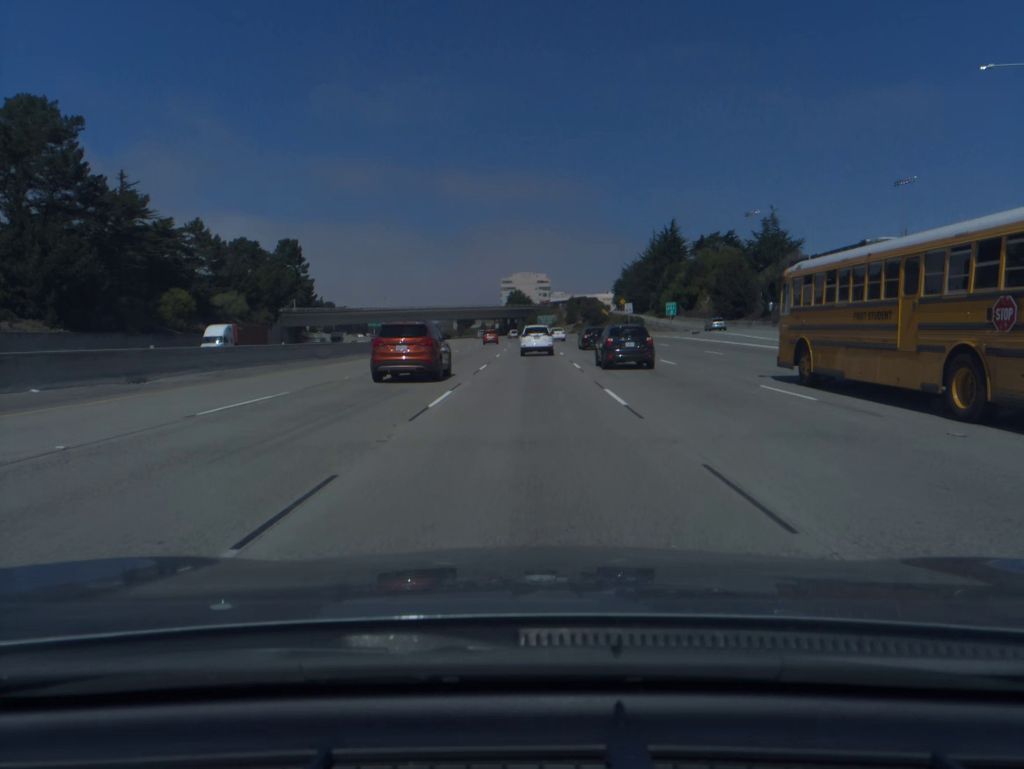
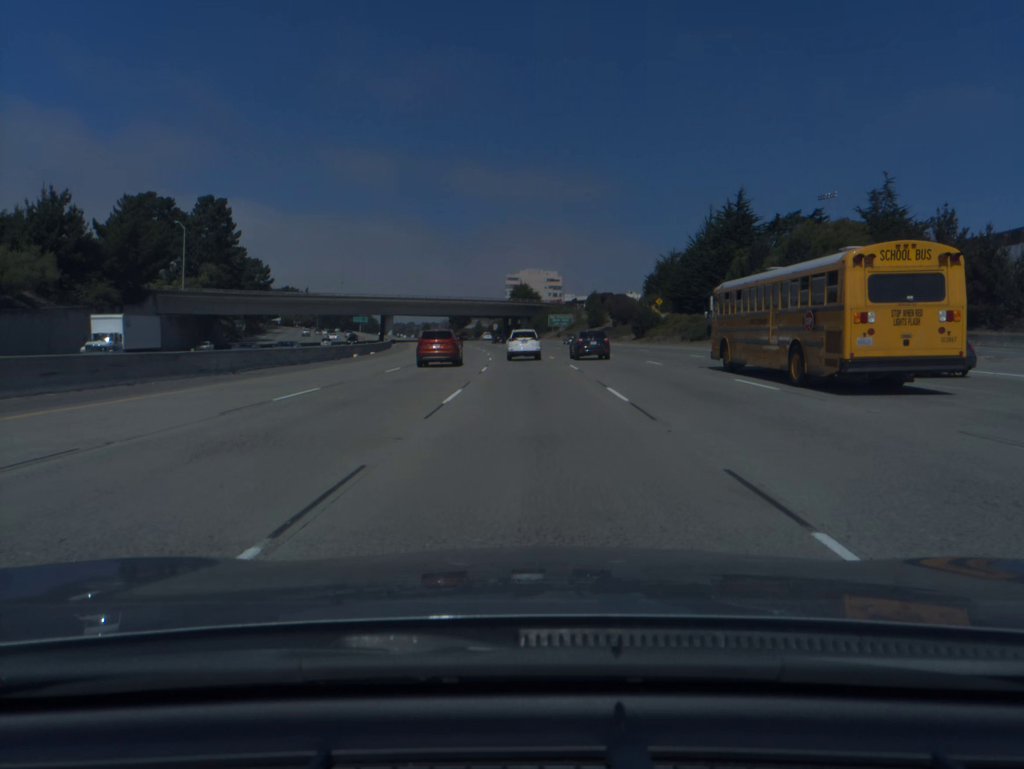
(-0.2, +55.8) m; -1°
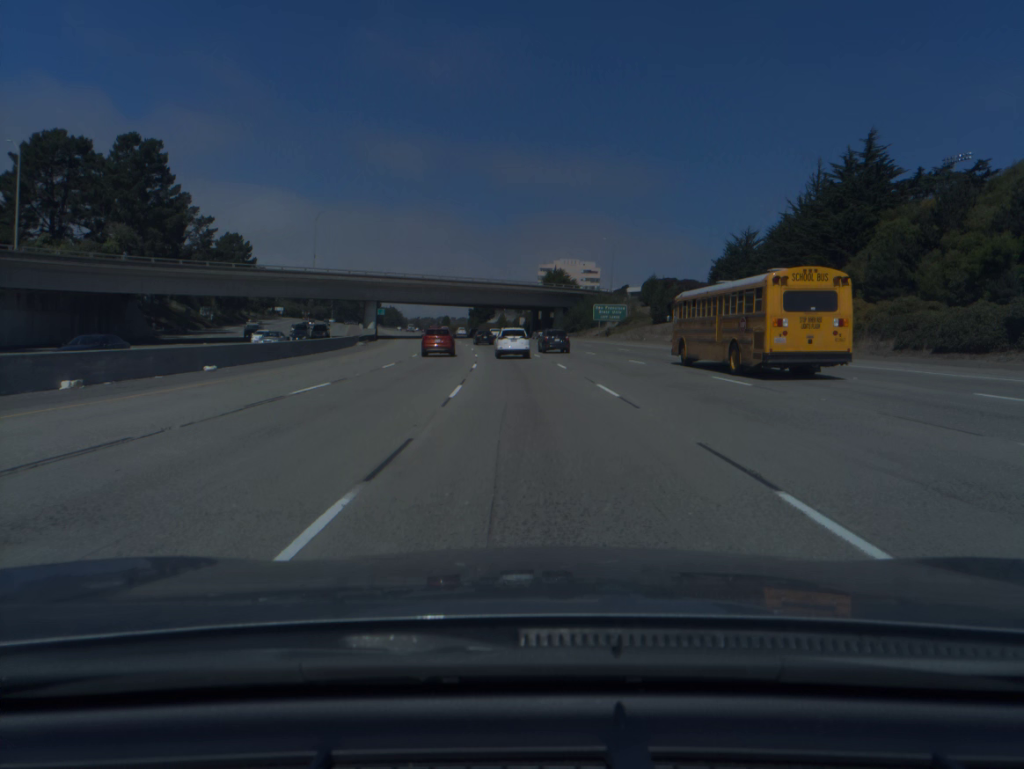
(-0.6, +41.5) m; -2°
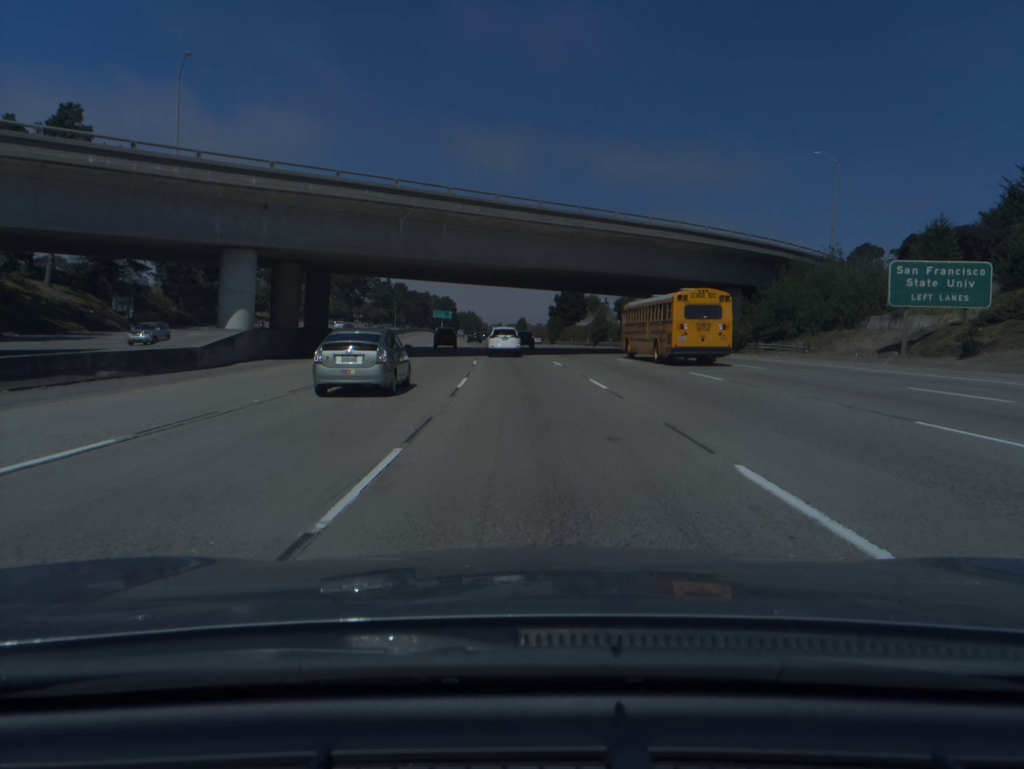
(-3.7, +69.0) m; -6°
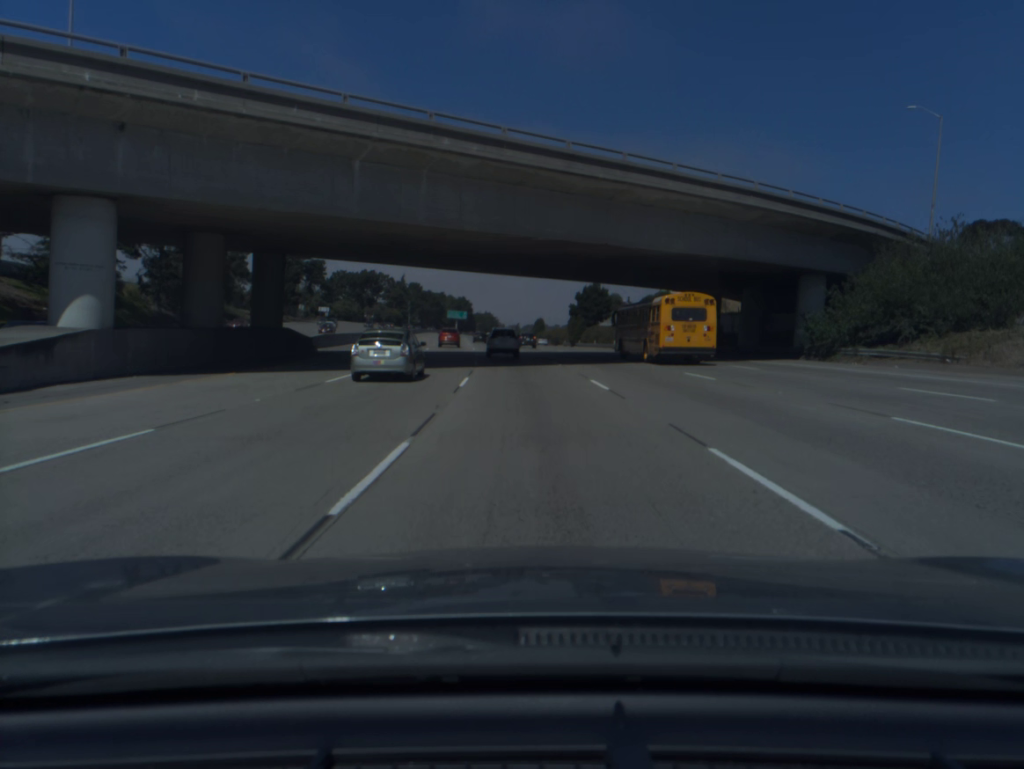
(-0.2, +13.8) m; -1°
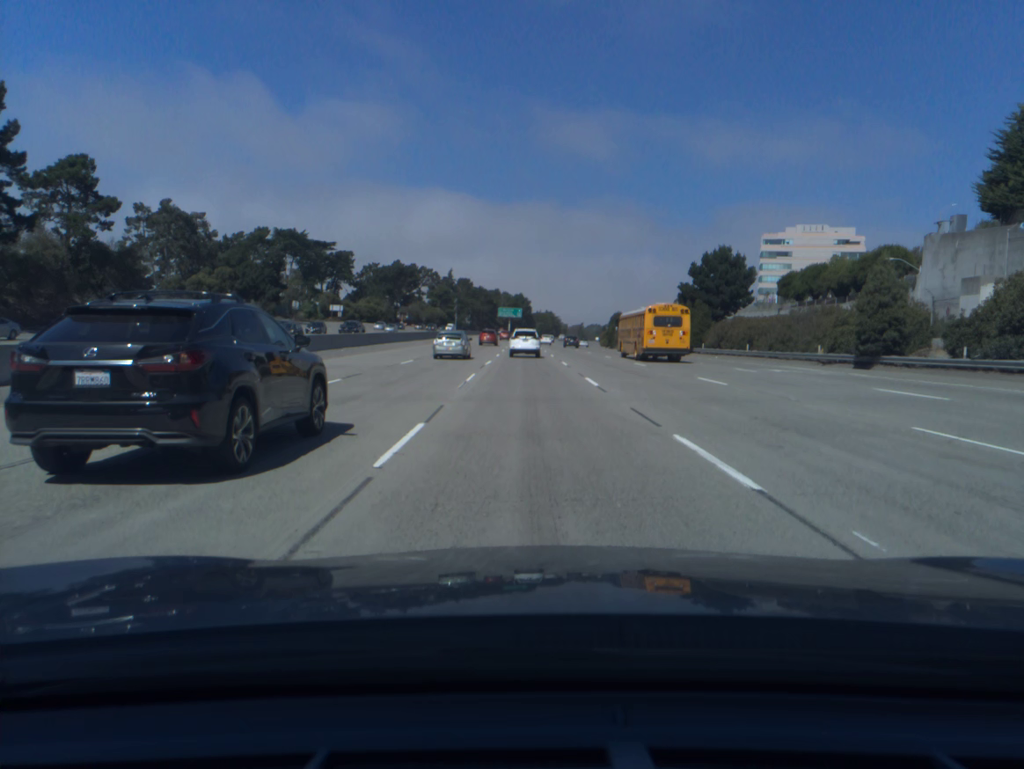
(-1.9, +55.2) m; -4°
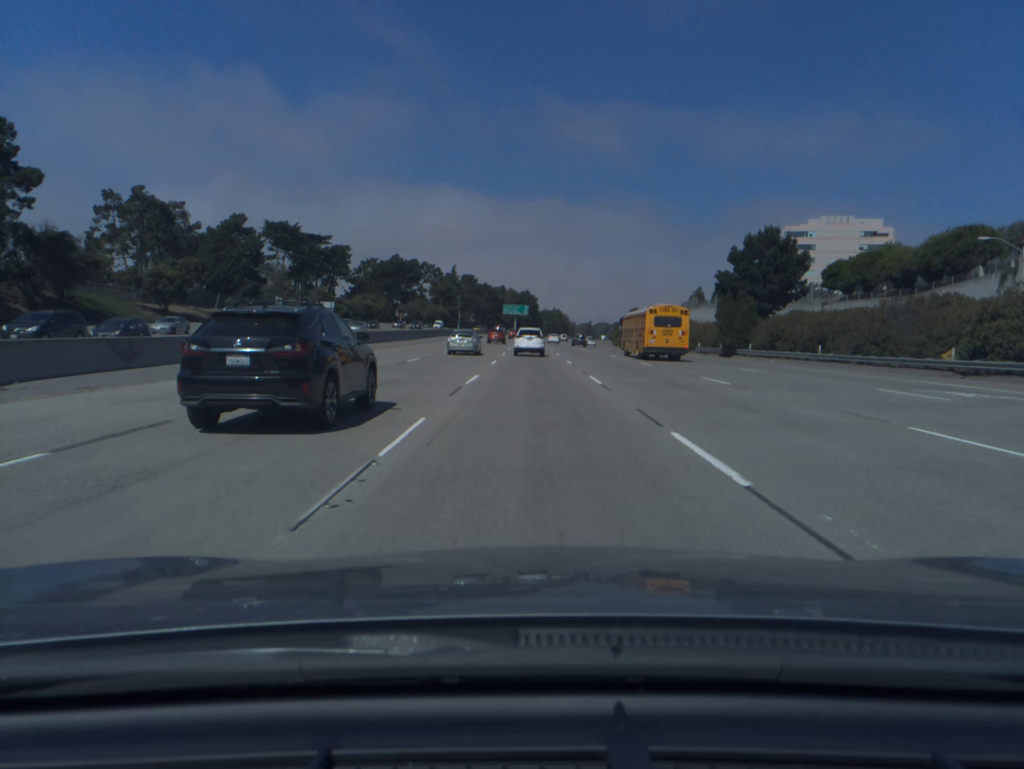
(-0.1, +13.9) m; -1°
